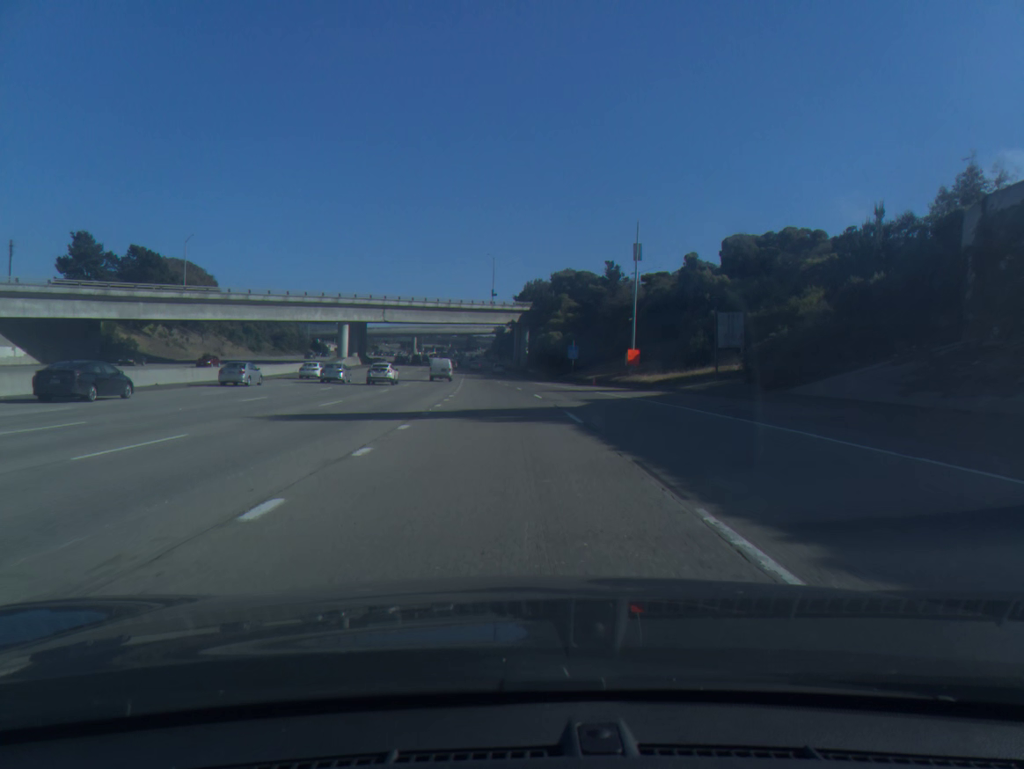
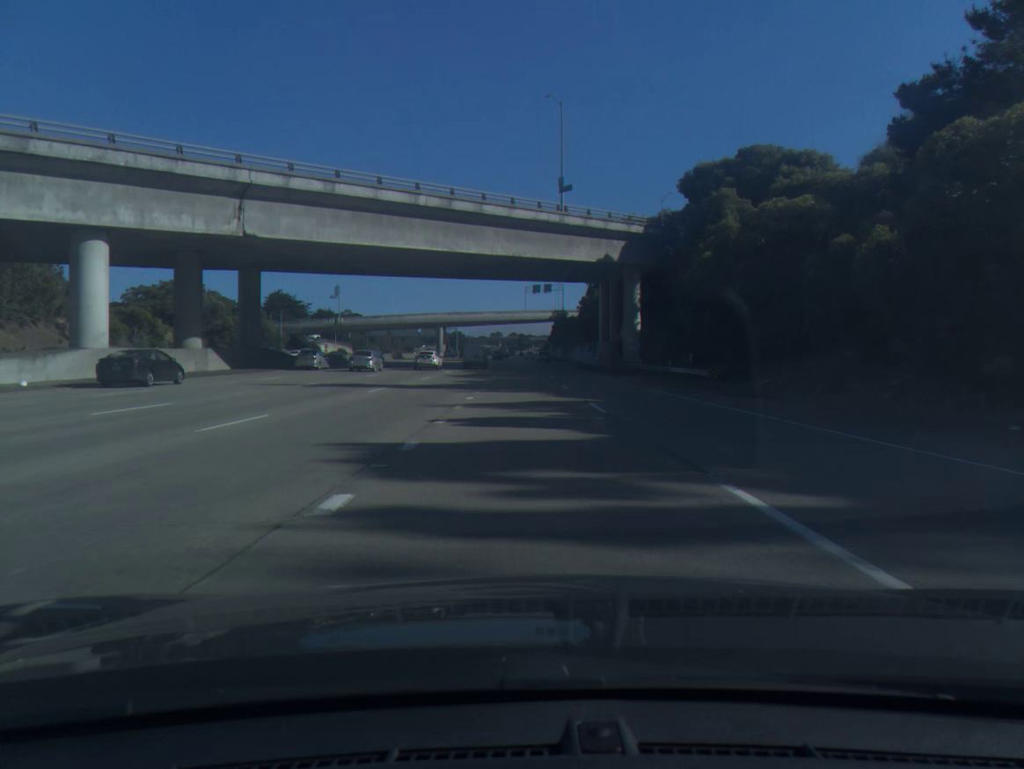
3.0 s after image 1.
(-4.2, +85.4) m; -4°
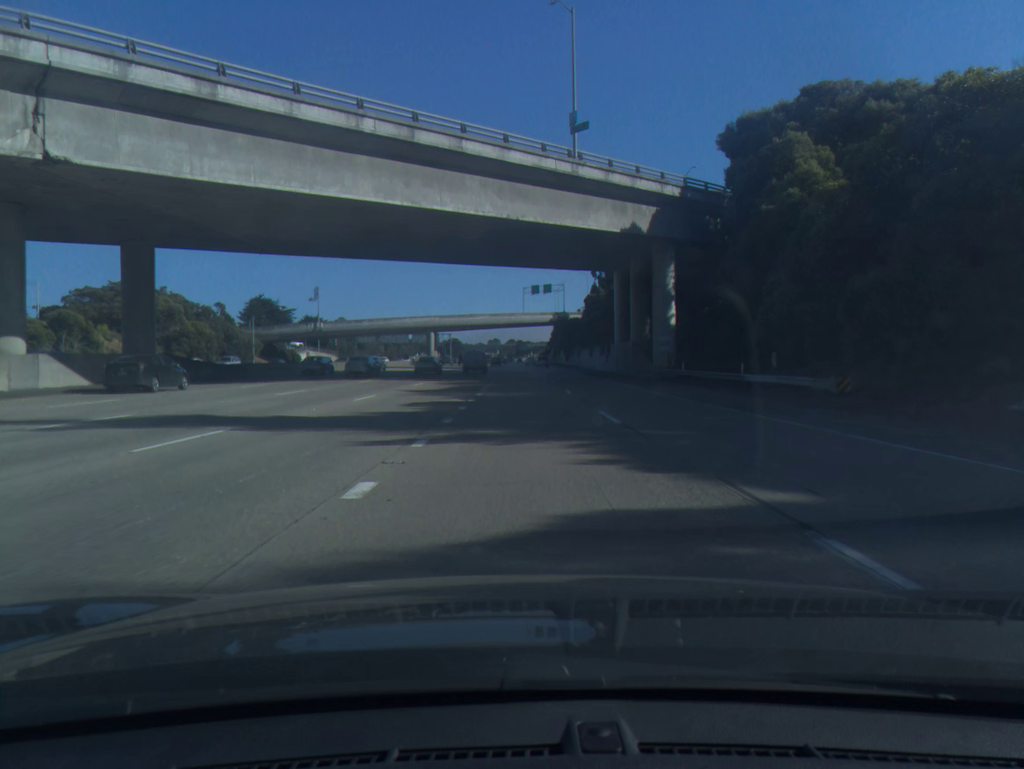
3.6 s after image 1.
(0.0, +17.1) m; 0°
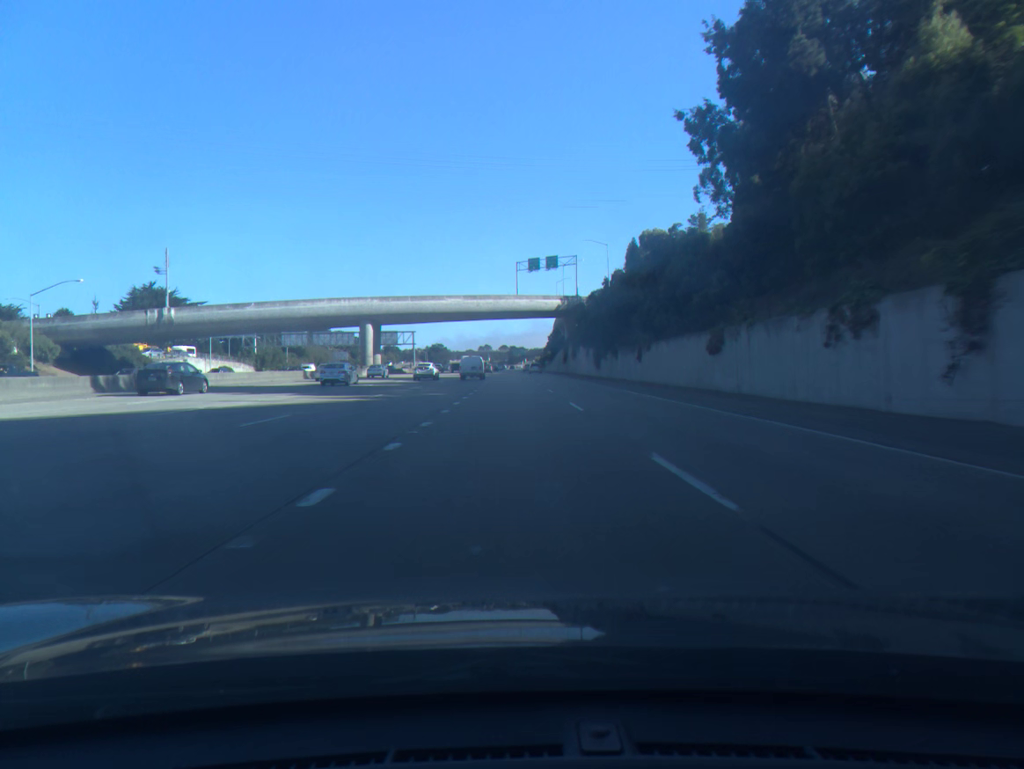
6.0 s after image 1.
(+0.4, +67.7) m; 0°
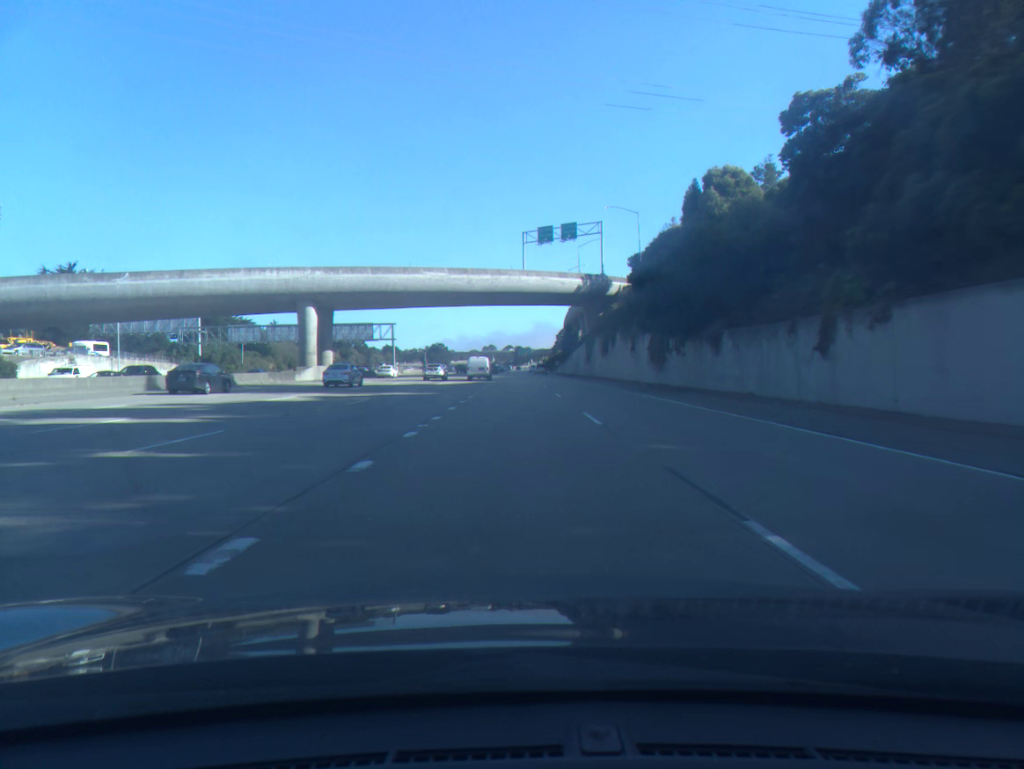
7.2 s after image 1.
(-0.1, +33.7) m; 0°
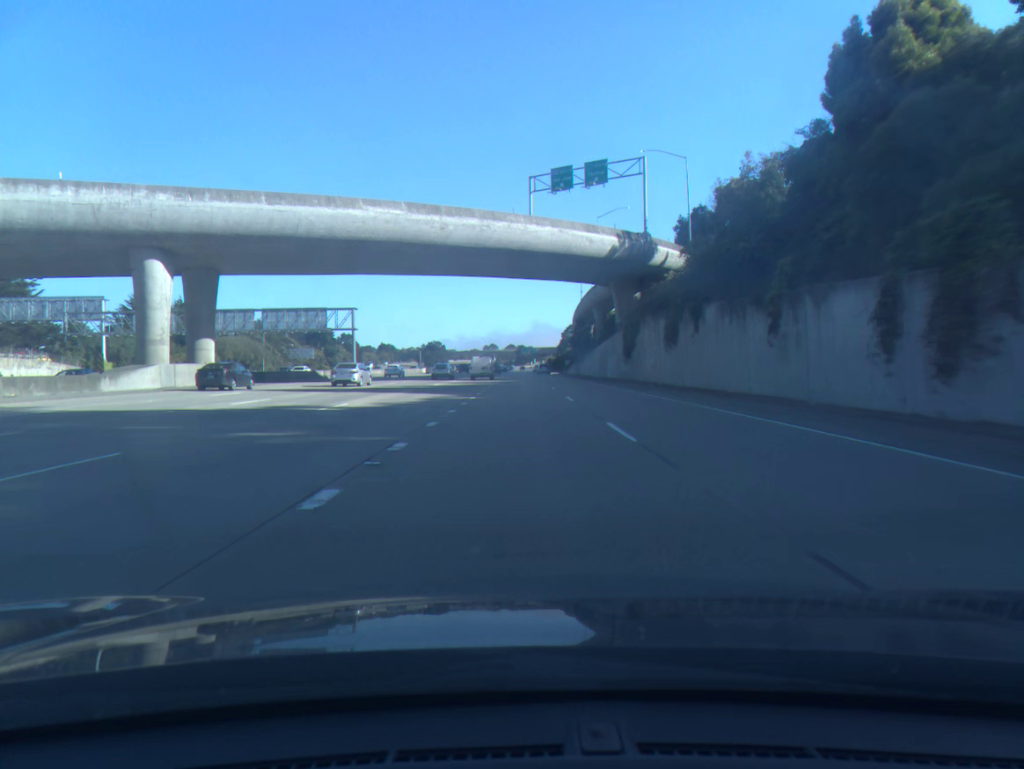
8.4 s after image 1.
(-0.1, +33.7) m; 0°
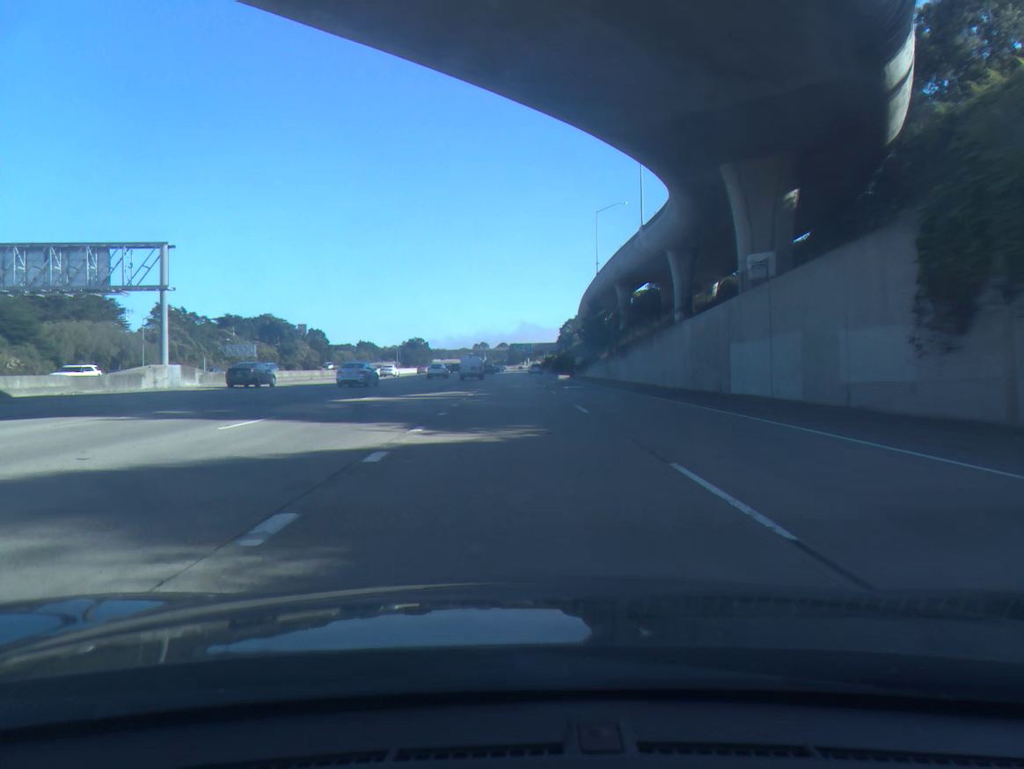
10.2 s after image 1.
(+0.2, +50.8) m; 0°
